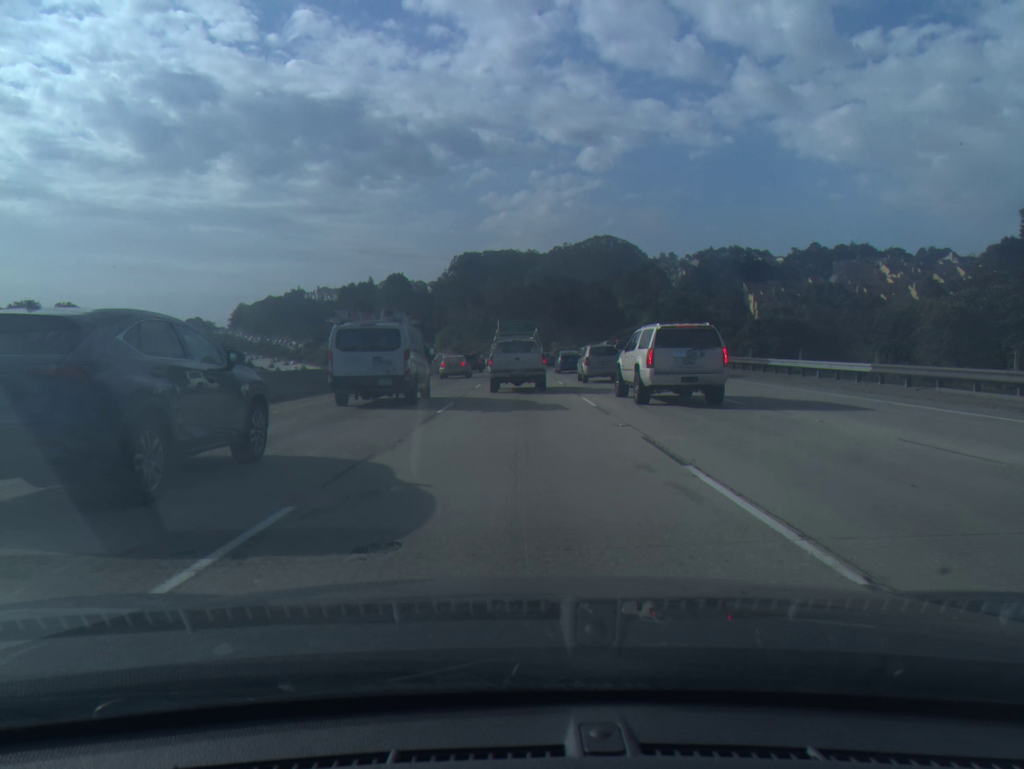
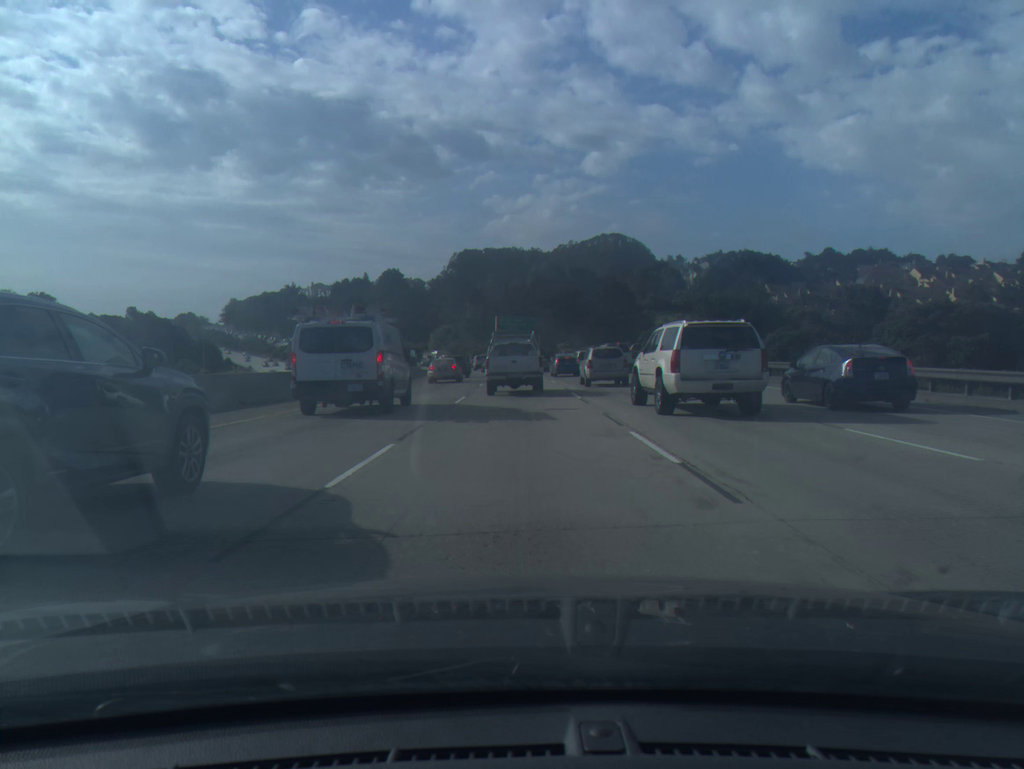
(0.0, +24.4) m; 0°
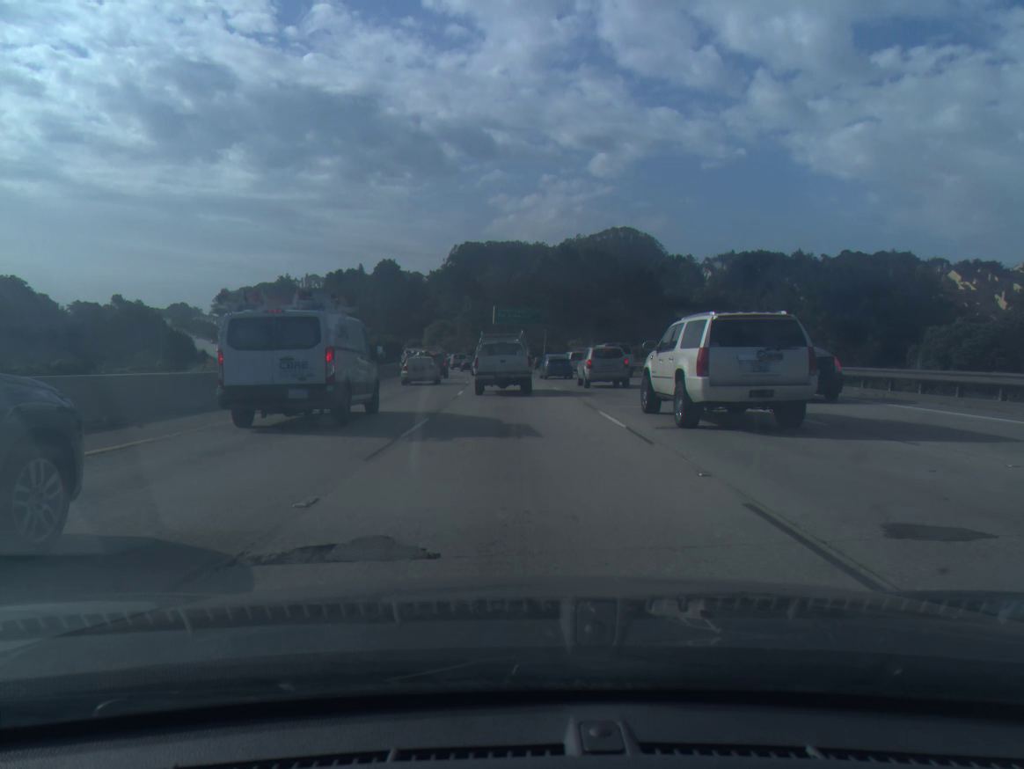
(0.0, +24.6) m; 0°
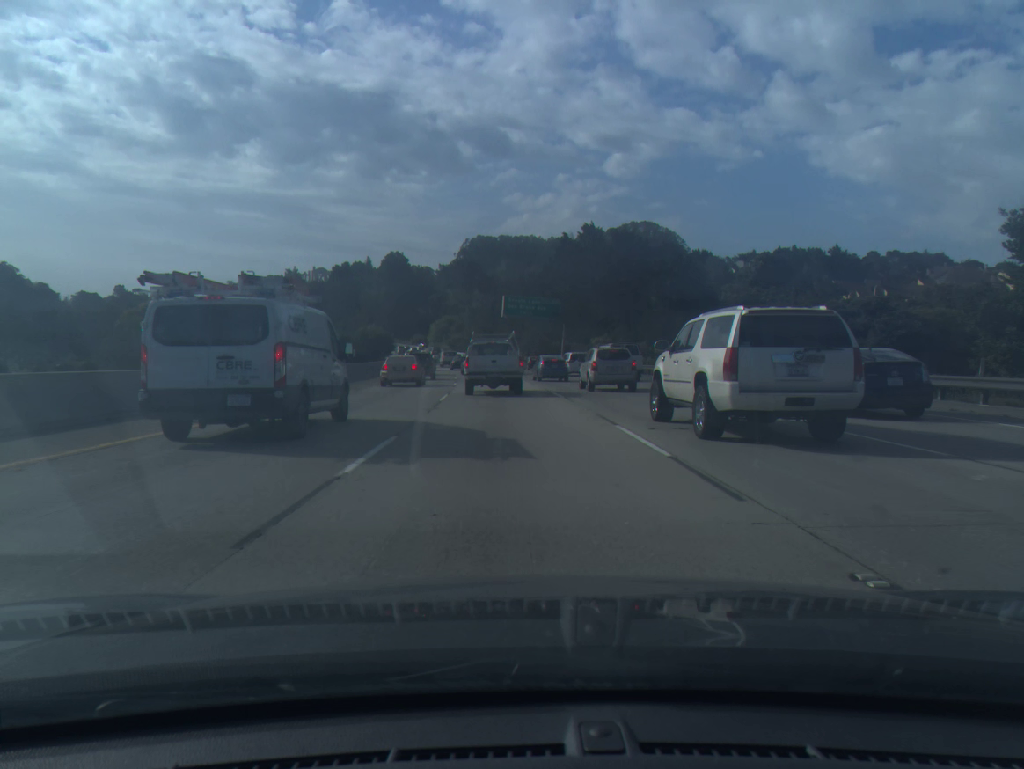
(-0.1, +18.6) m; -1°
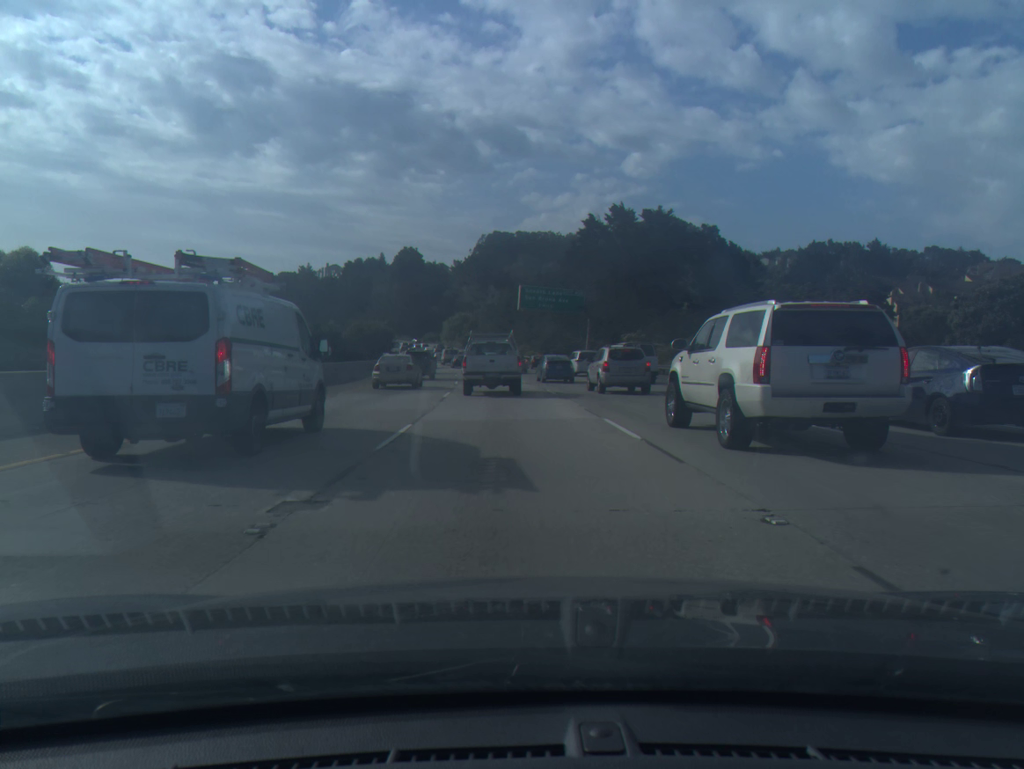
(-0.1, +12.5) m; -1°
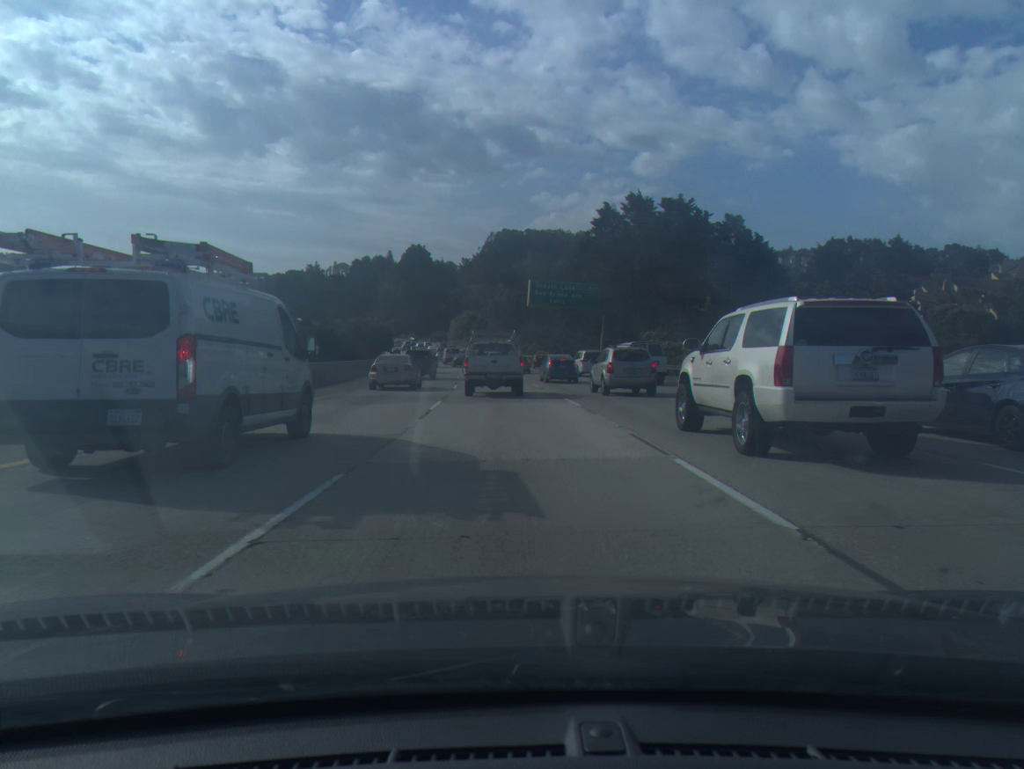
(0.0, +6.2) m; -1°
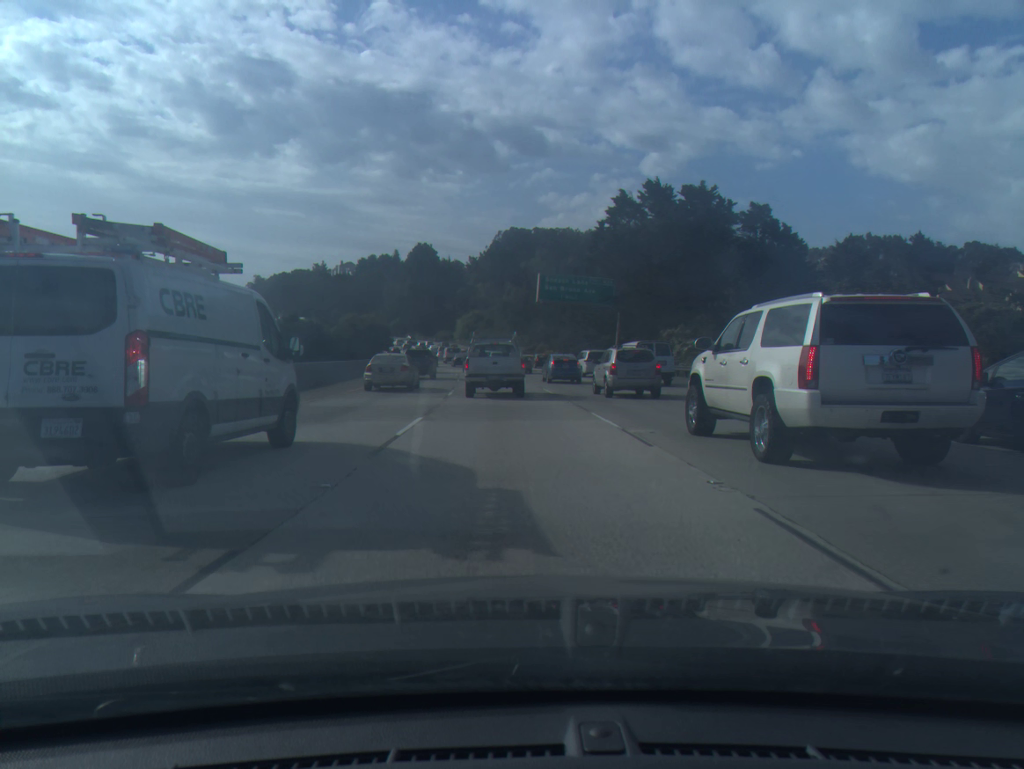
(0.0, +6.2) m; 0°
